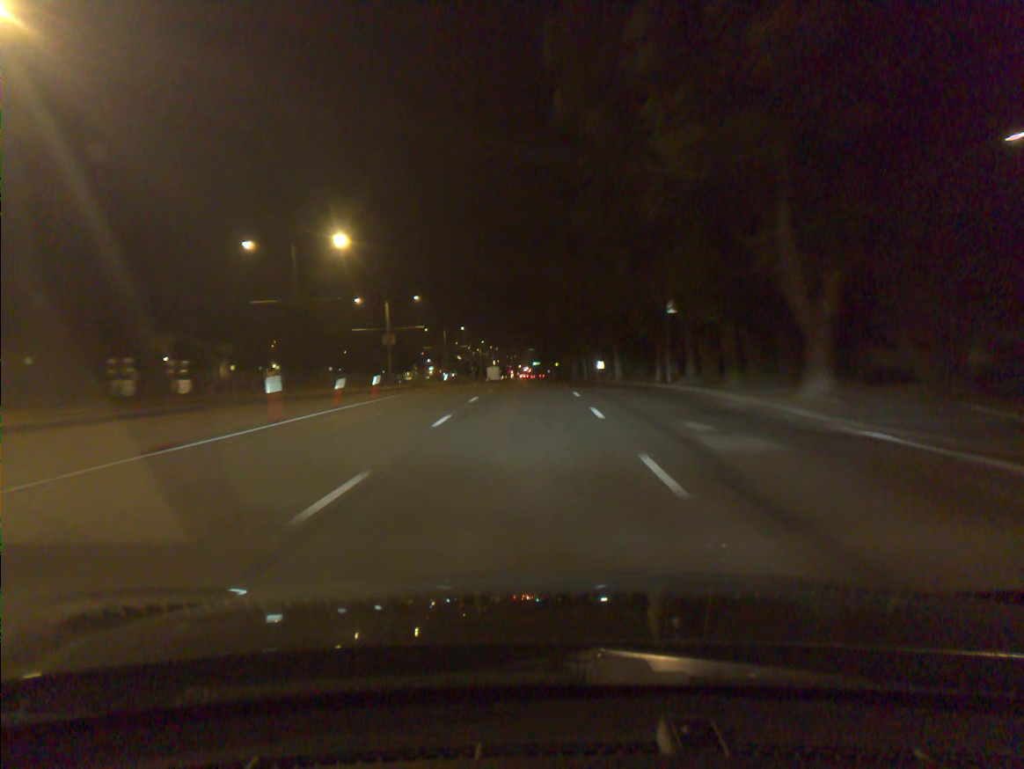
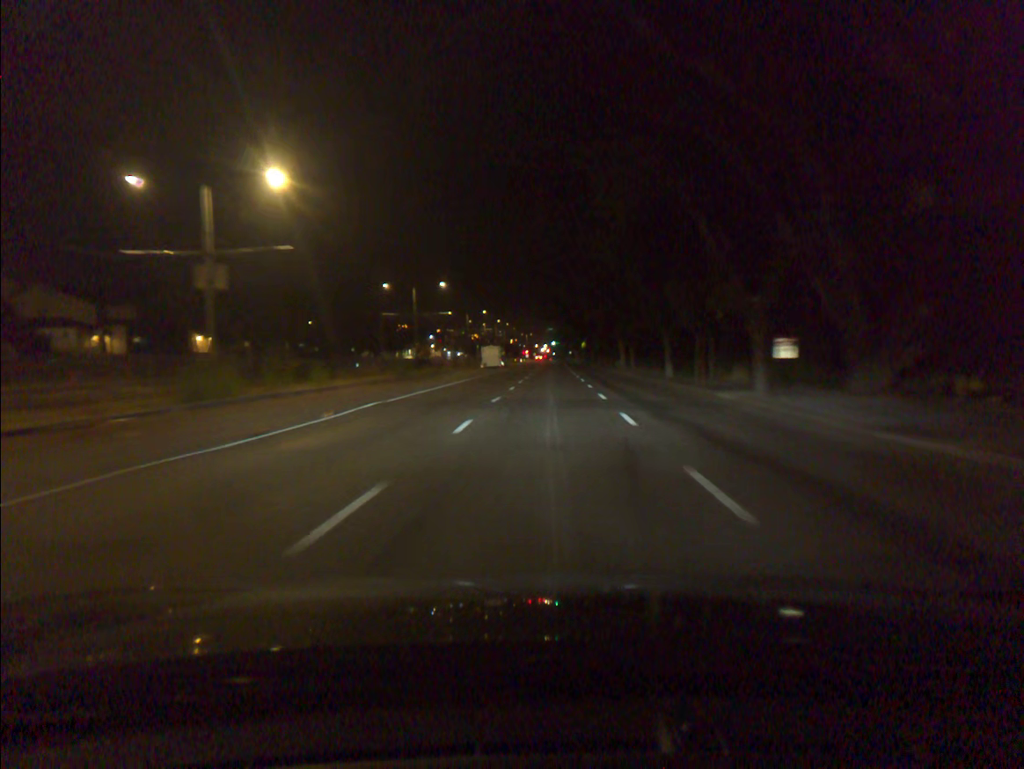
(-0.6, +48.5) m; -1°
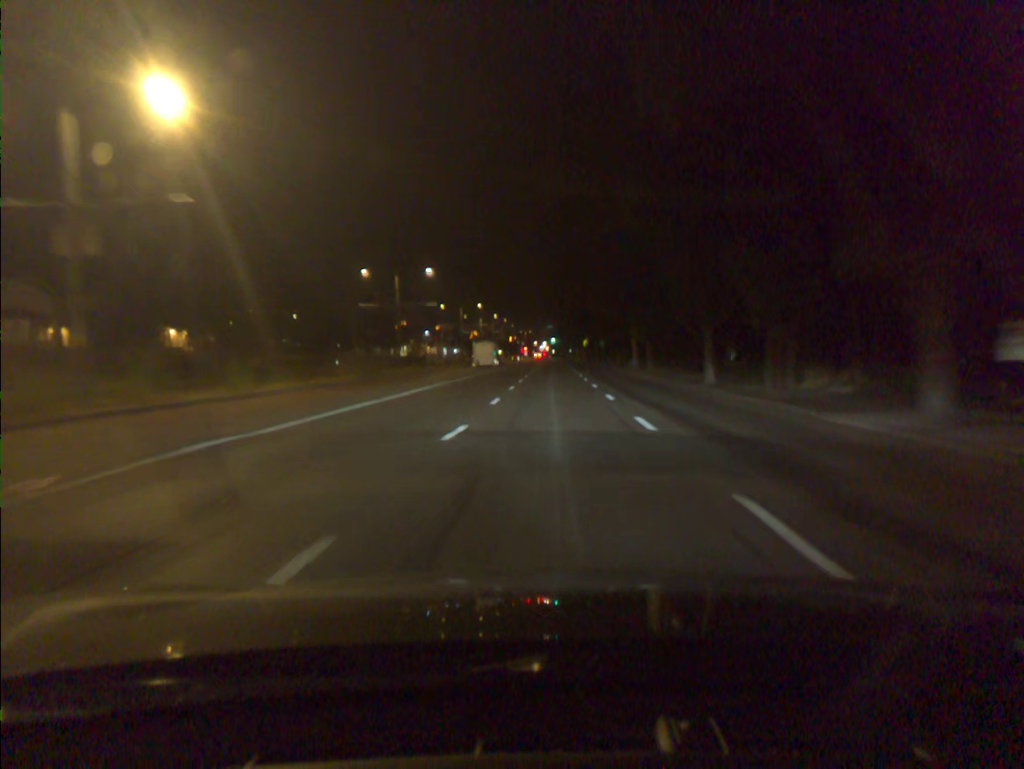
(0.0, +10.0) m; 0°
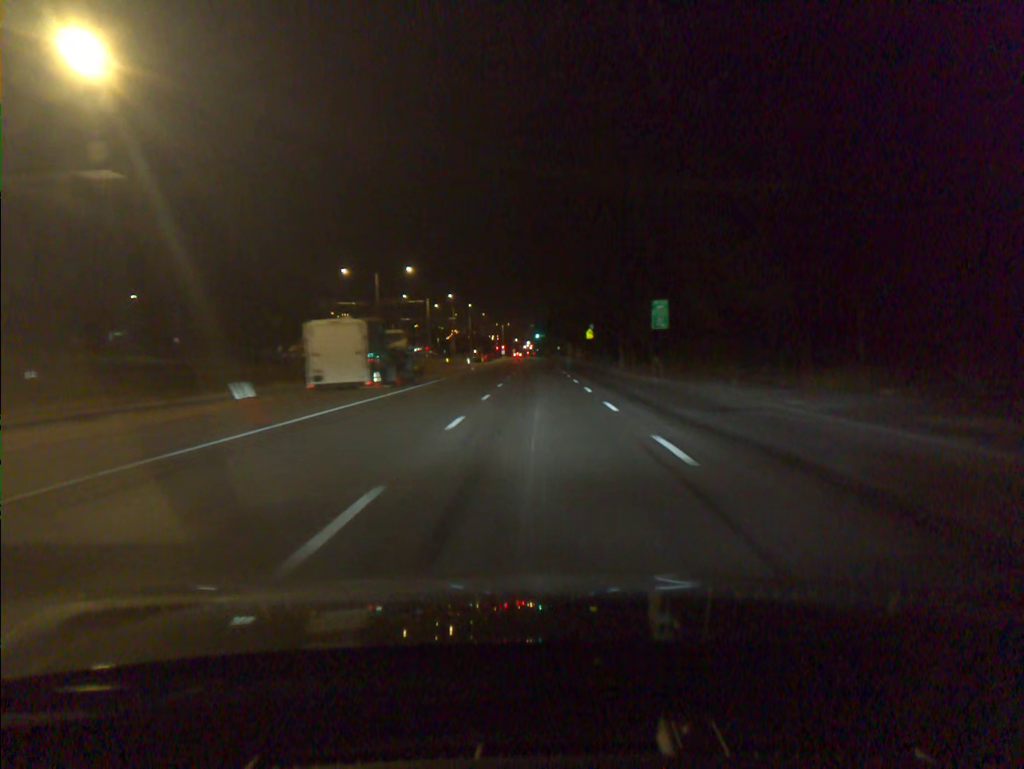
(+0.6, +53.0) m; +1°
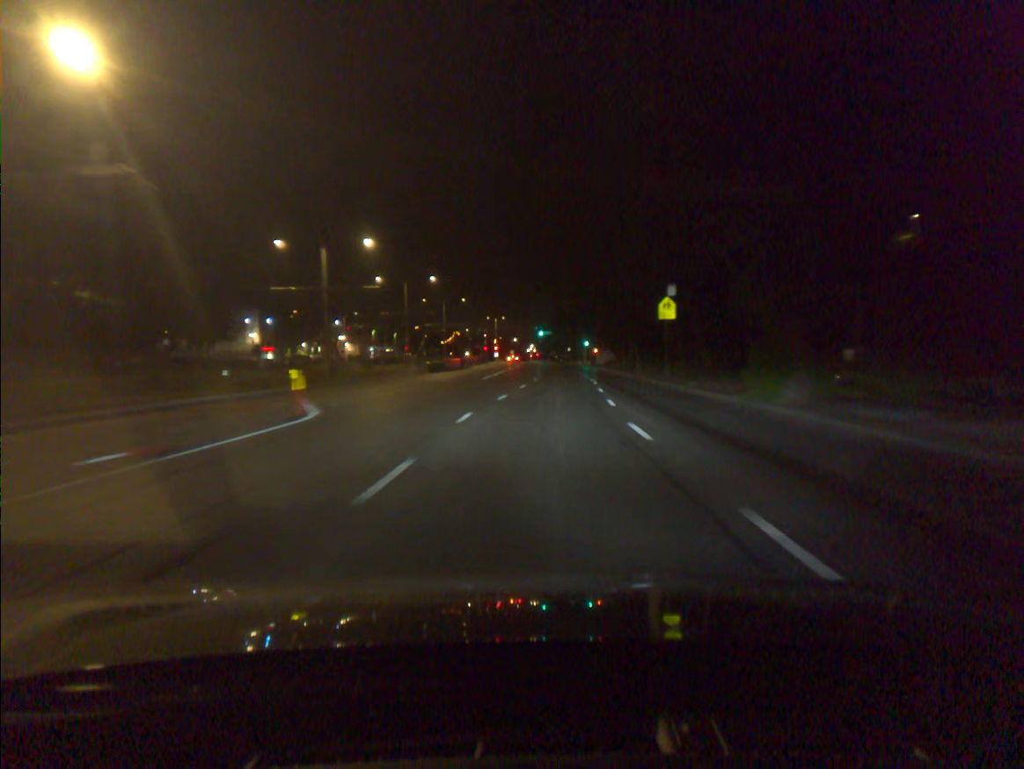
(-0.2, +53.2) m; 0°
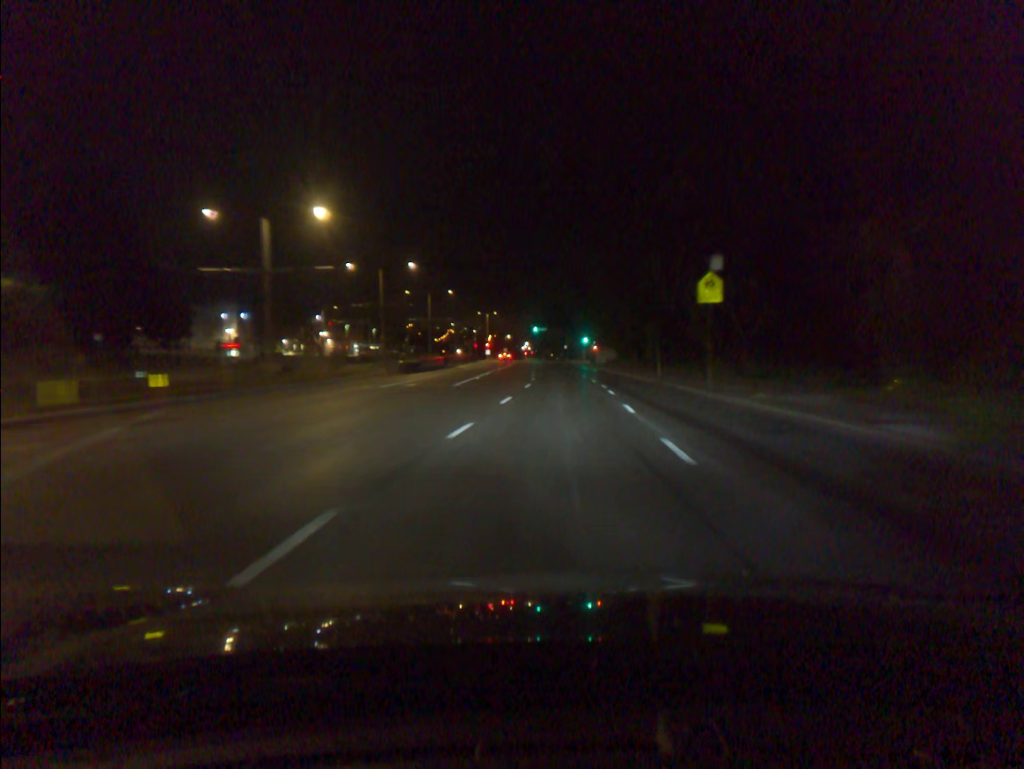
(0.0, +10.5) m; +1°
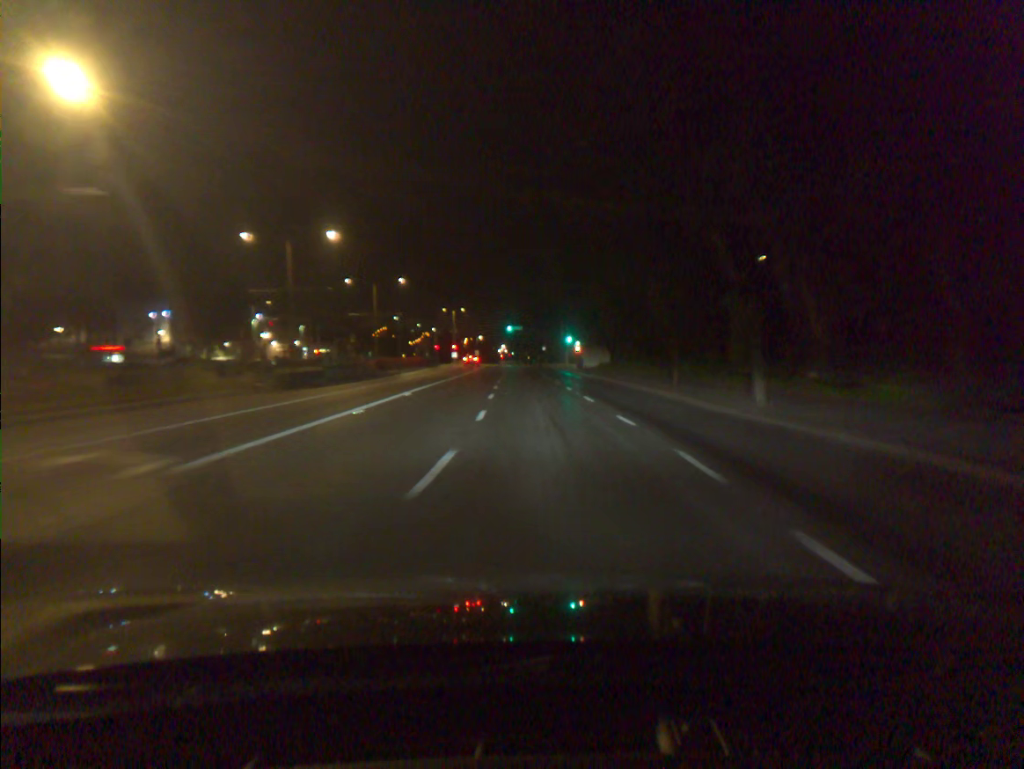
(+0.3, +21.0) m; +2°
